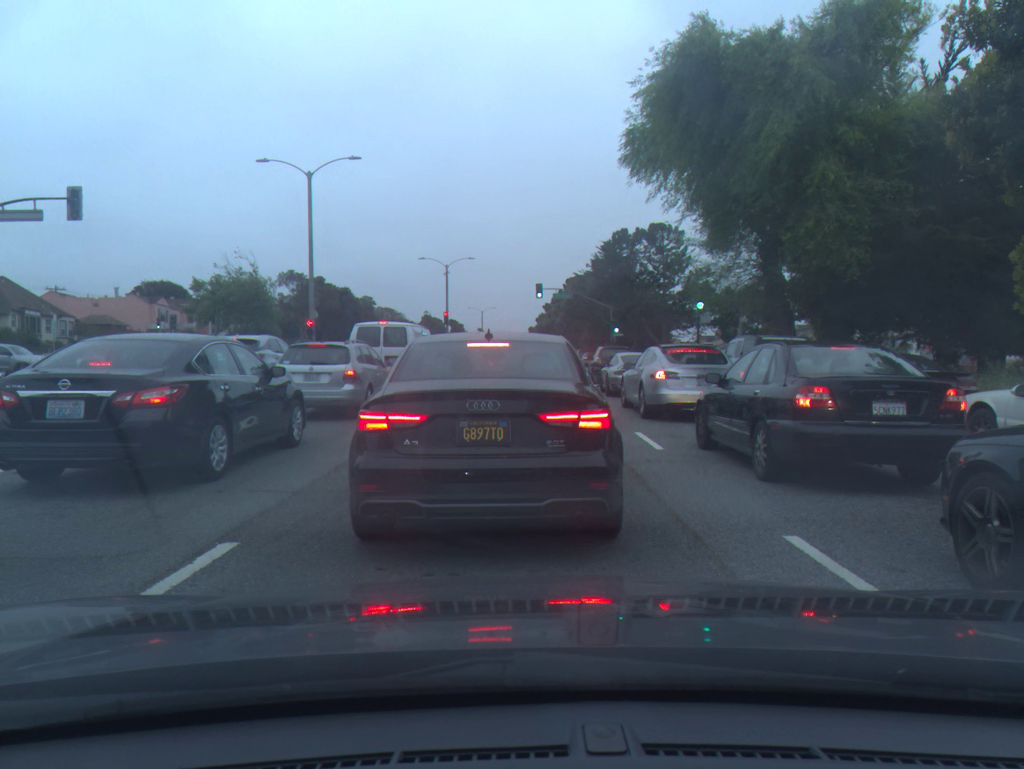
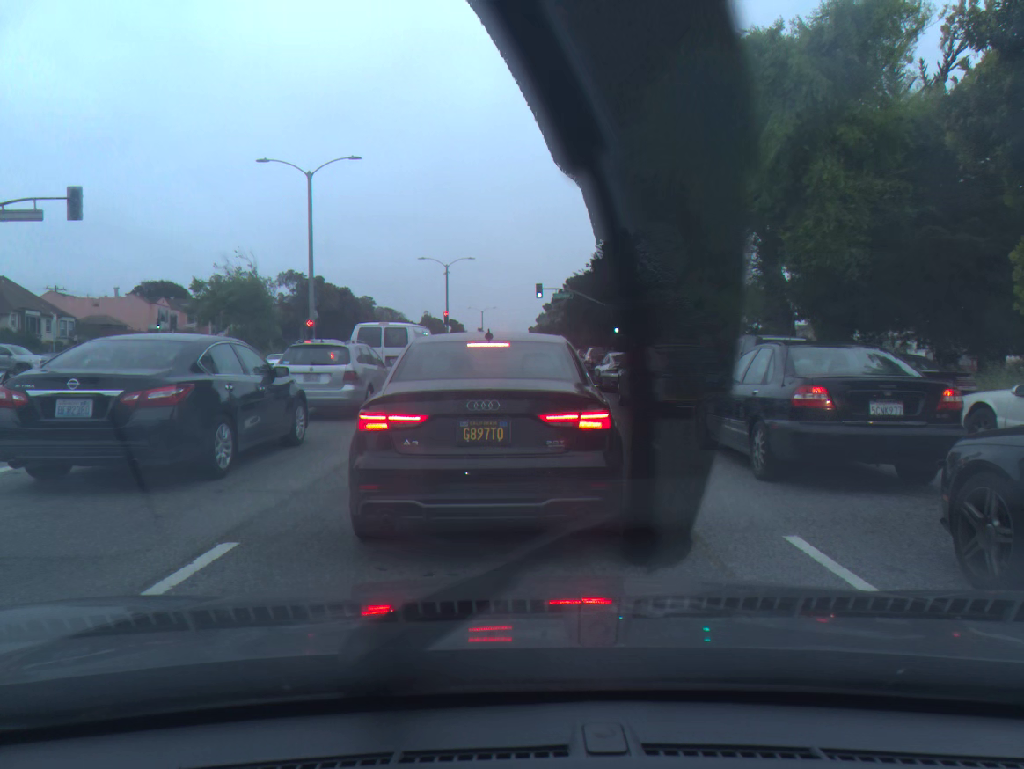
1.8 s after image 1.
(0.0, 0.0) m; 0°
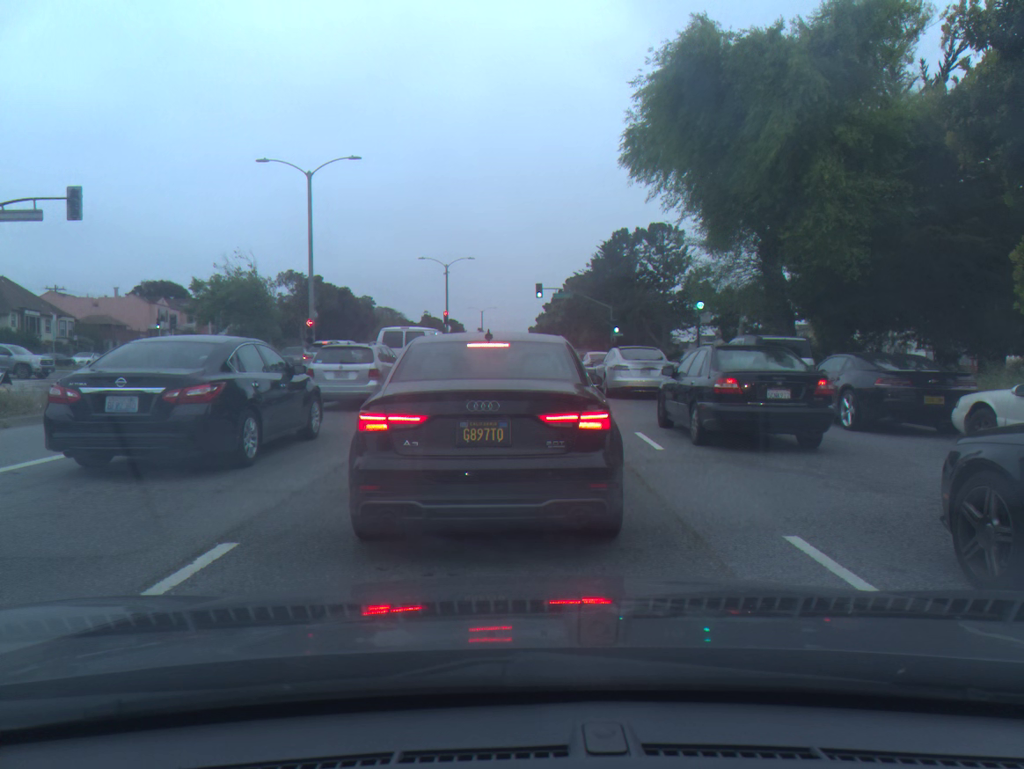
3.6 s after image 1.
(0.0, 0.0) m; 0°
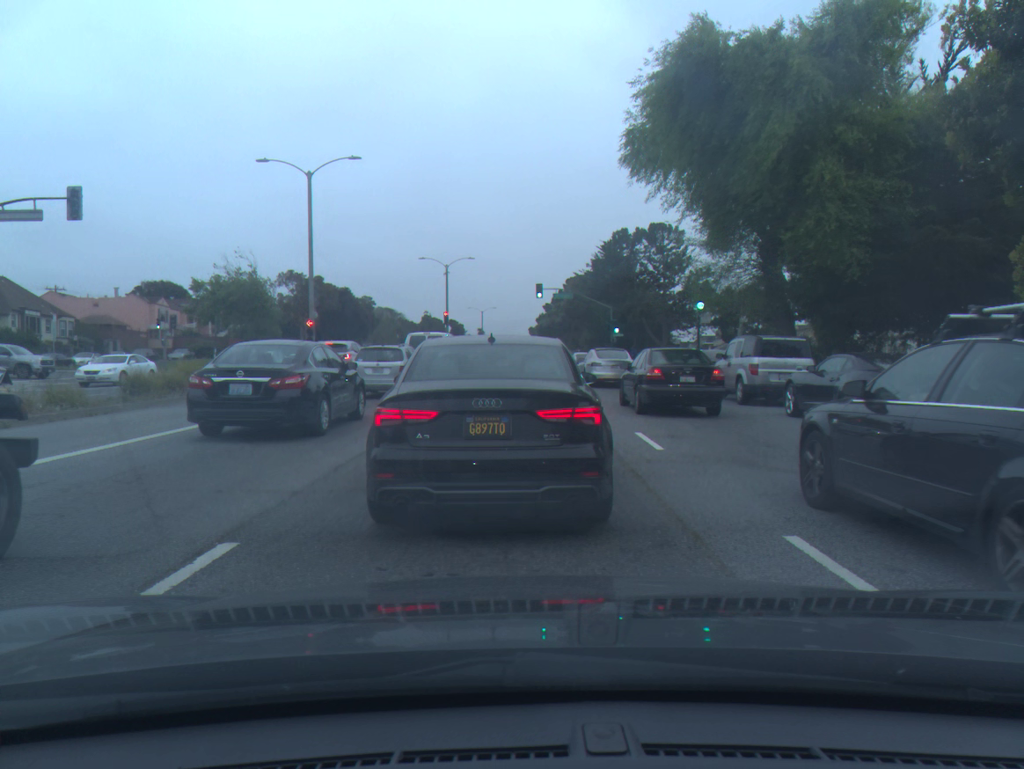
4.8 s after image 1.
(0.0, 0.0) m; 0°
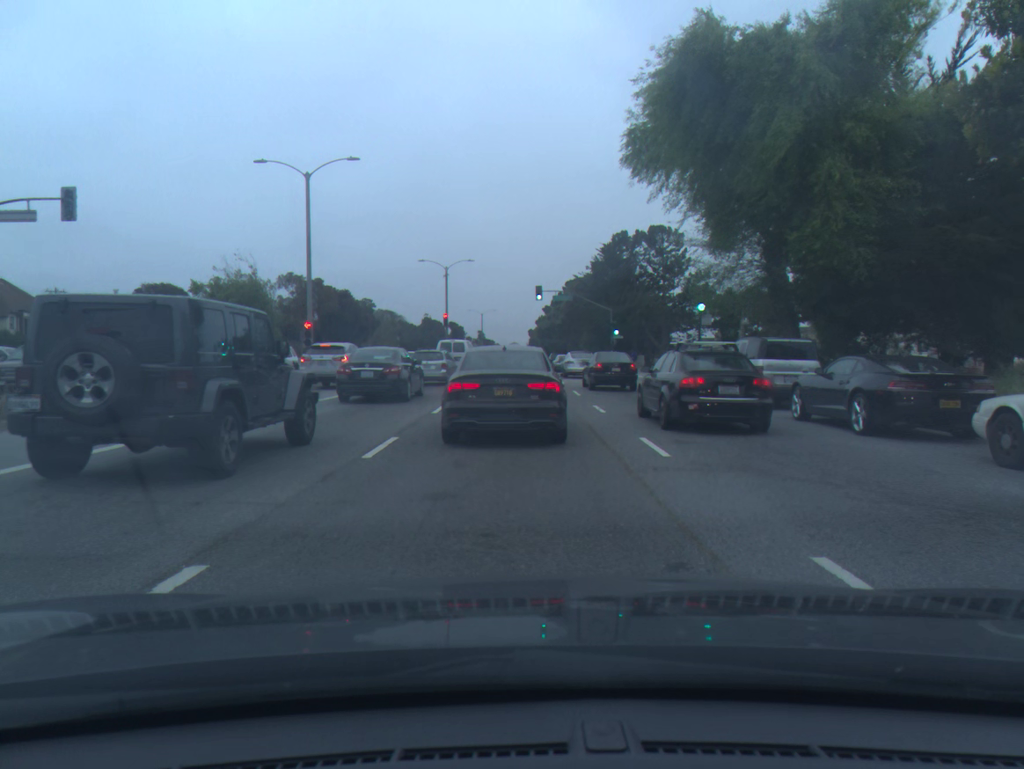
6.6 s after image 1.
(0.0, +0.4) m; 0°
